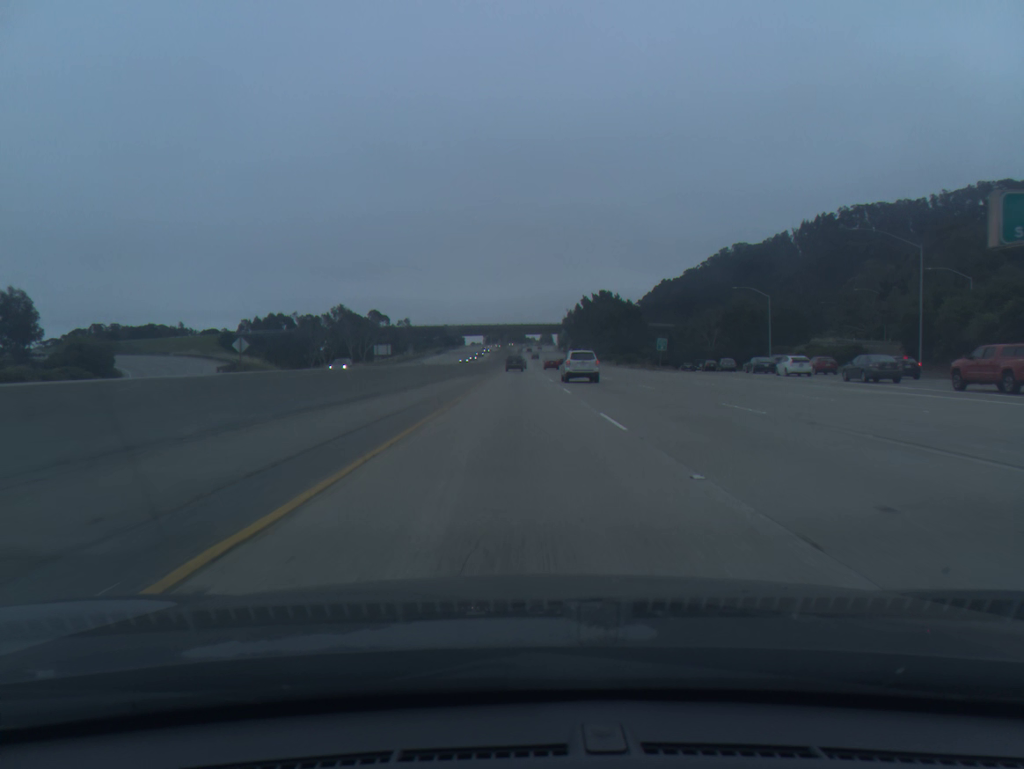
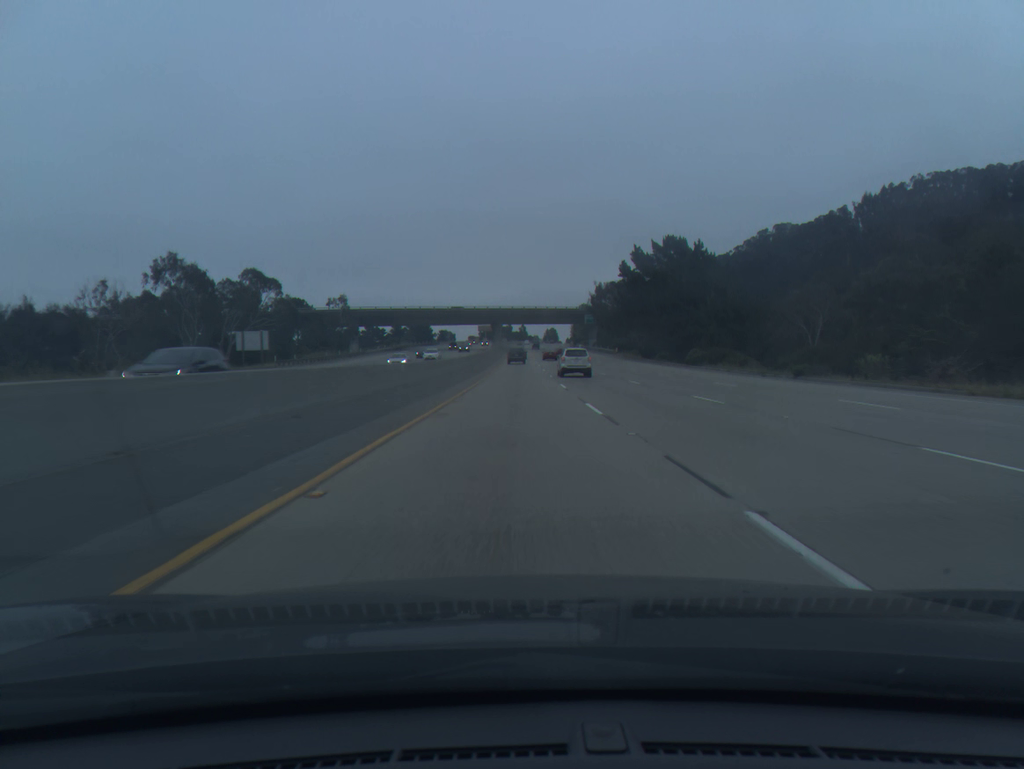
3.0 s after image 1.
(-0.1, +84.3) m; 0°
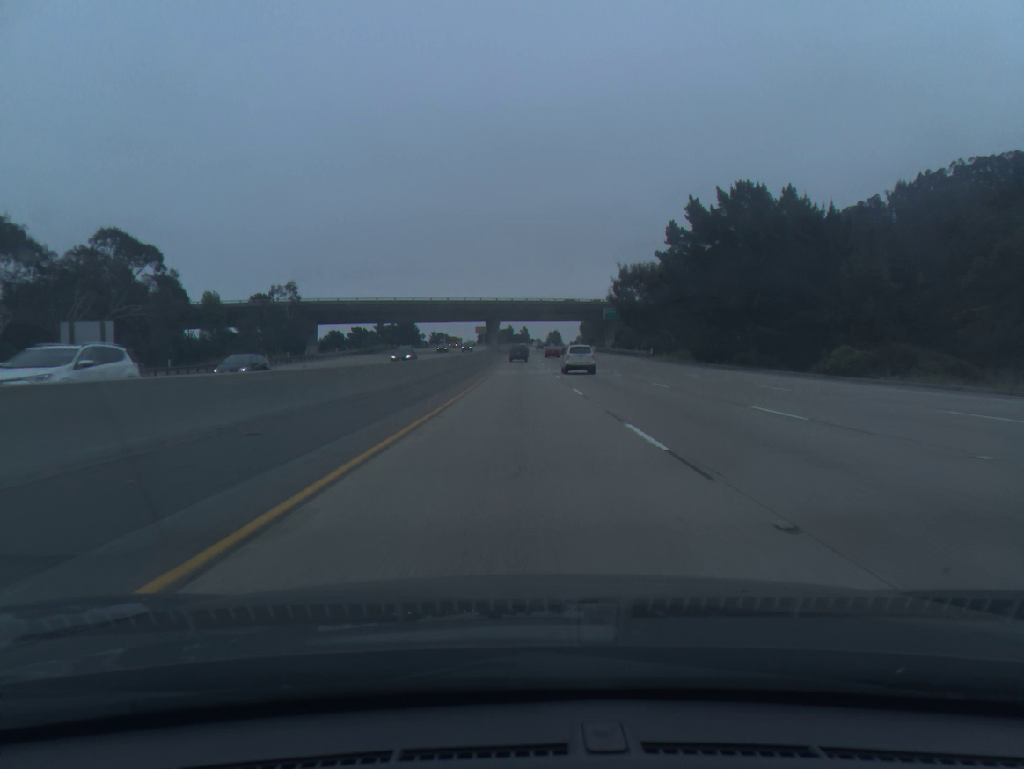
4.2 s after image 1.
(0.0, +34.6) m; 0°
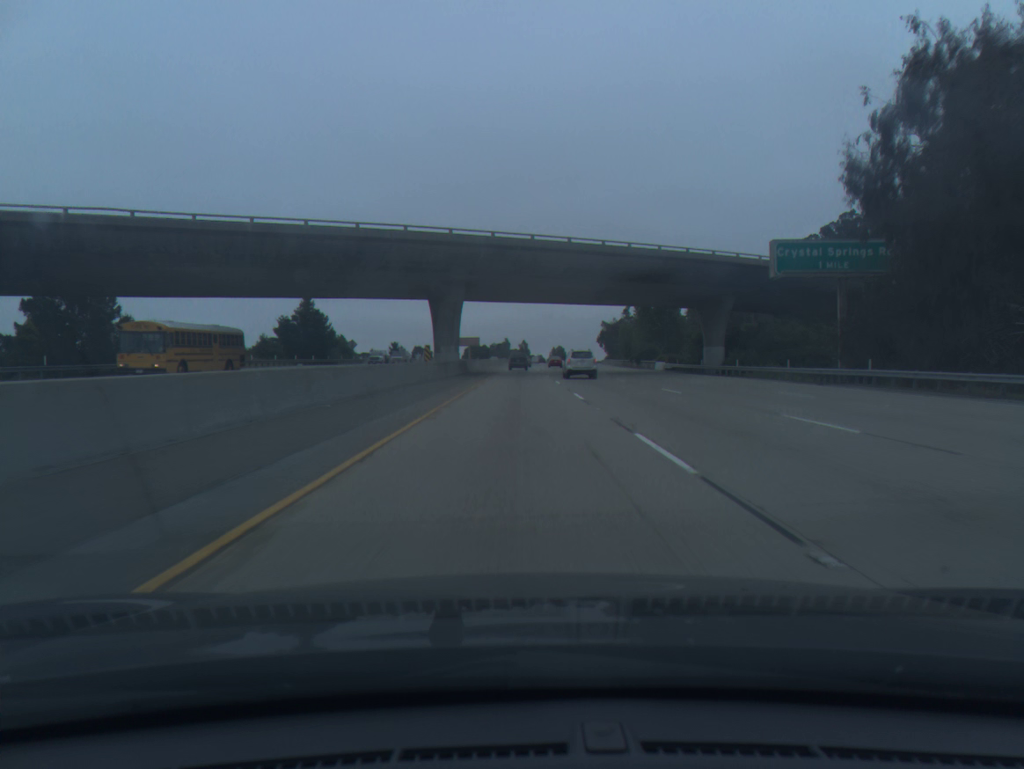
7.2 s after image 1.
(+0.3, +88.1) m; 0°
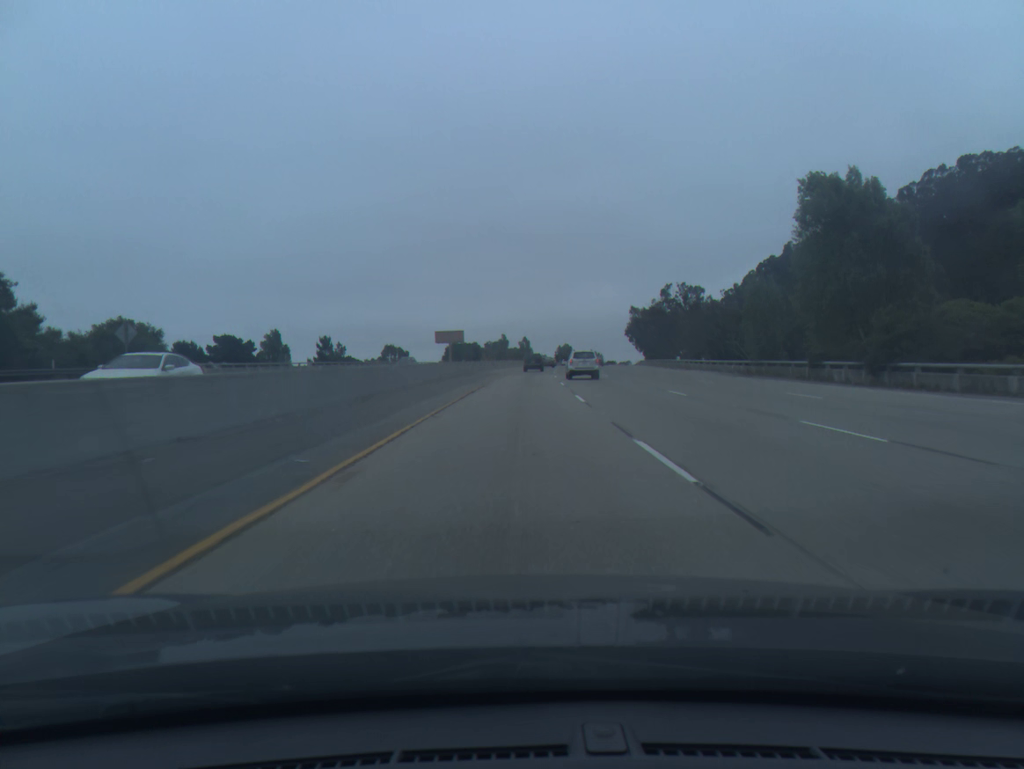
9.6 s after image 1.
(+0.3, +71.8) m; 0°
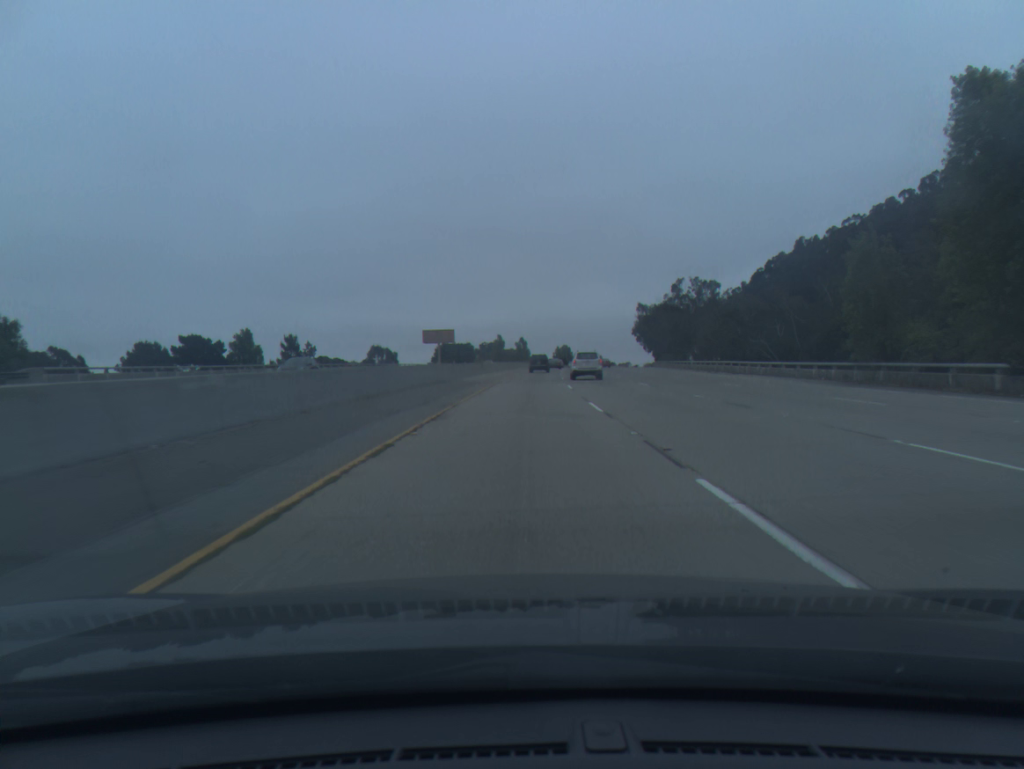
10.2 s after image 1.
(0.0, +18.2) m; 0°
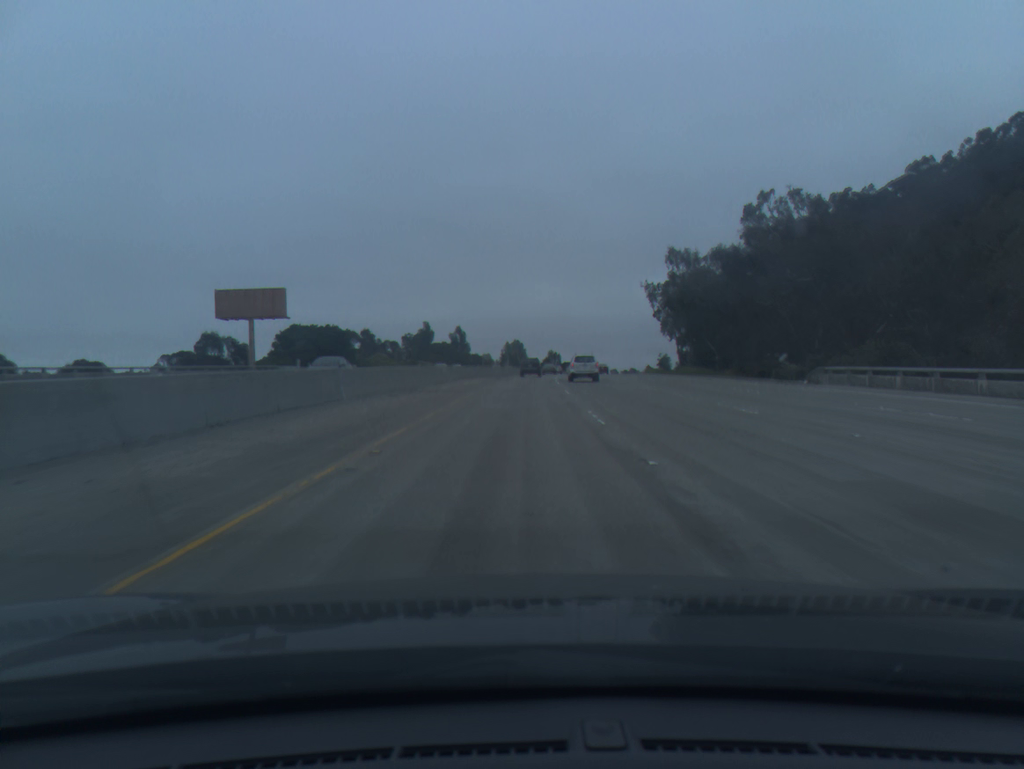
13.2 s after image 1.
(+3.3, +91.3) m; +4°
